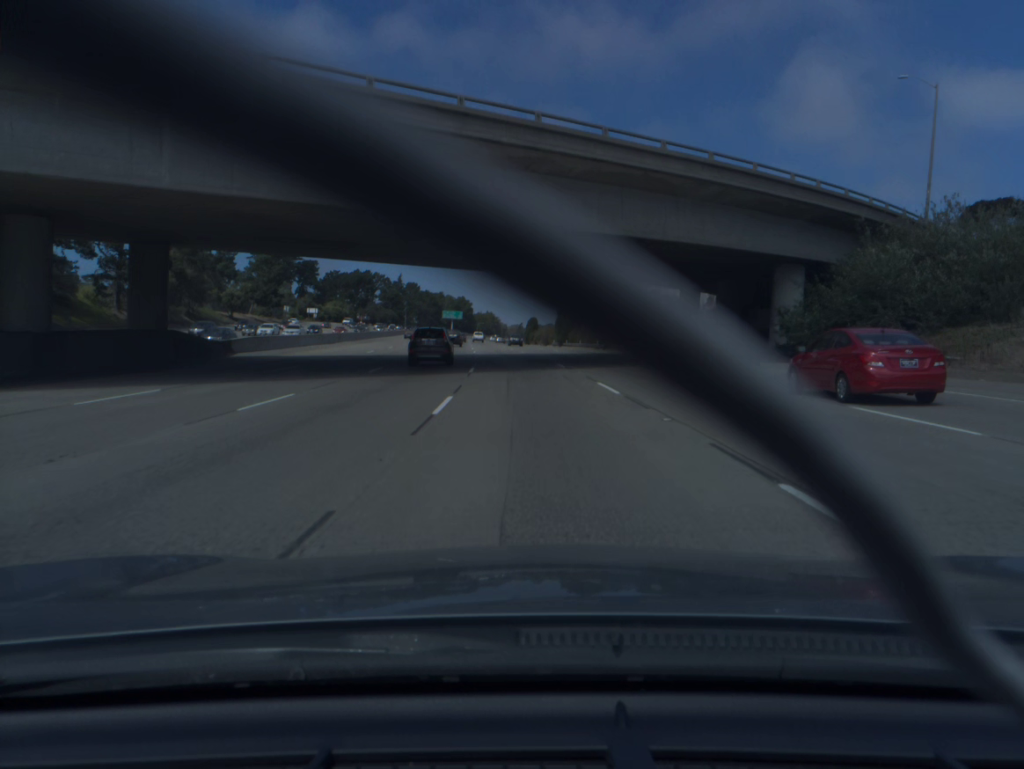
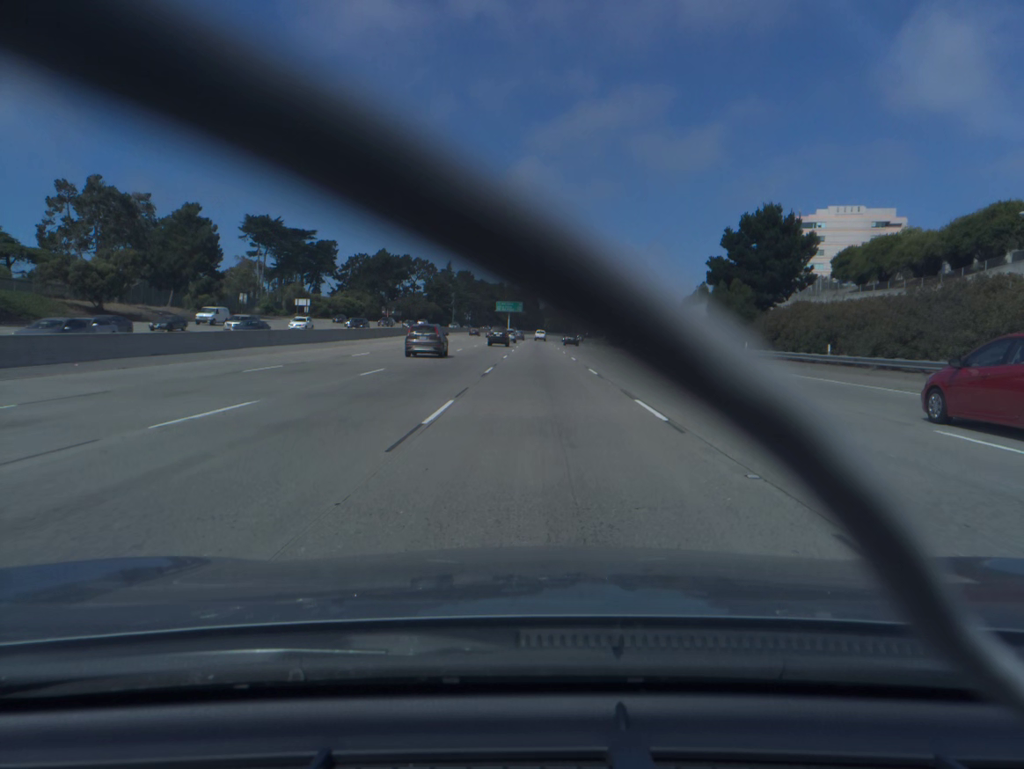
(-3.8, +73.7) m; -5°
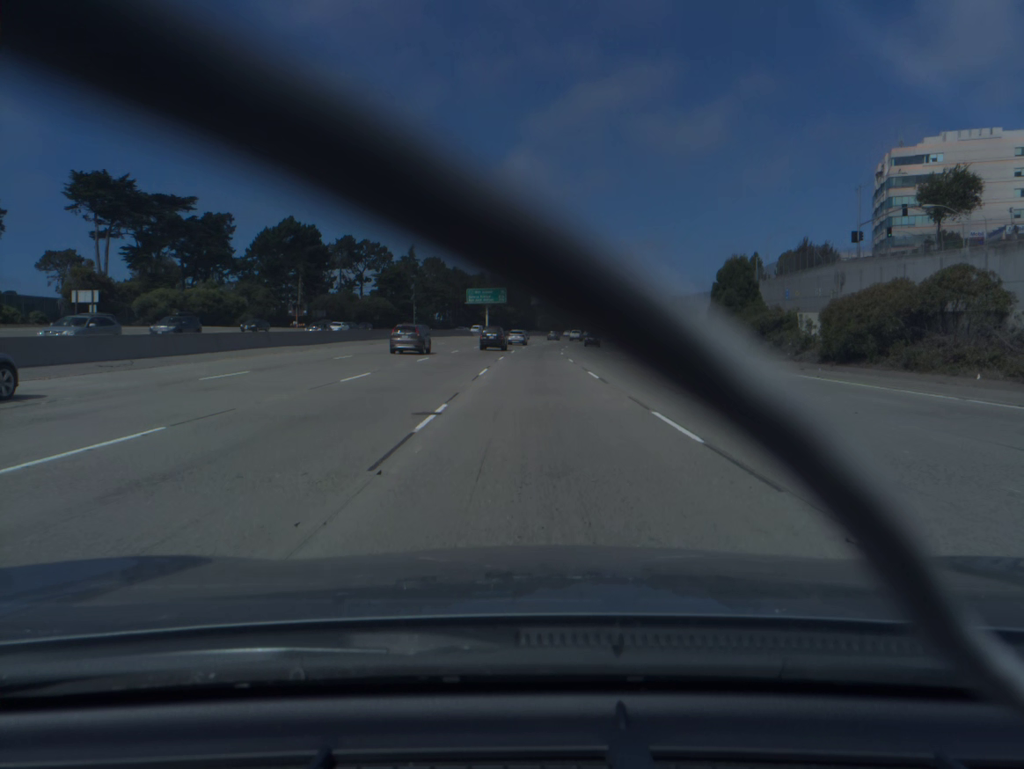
(+0.2, +73.8) m; +1°
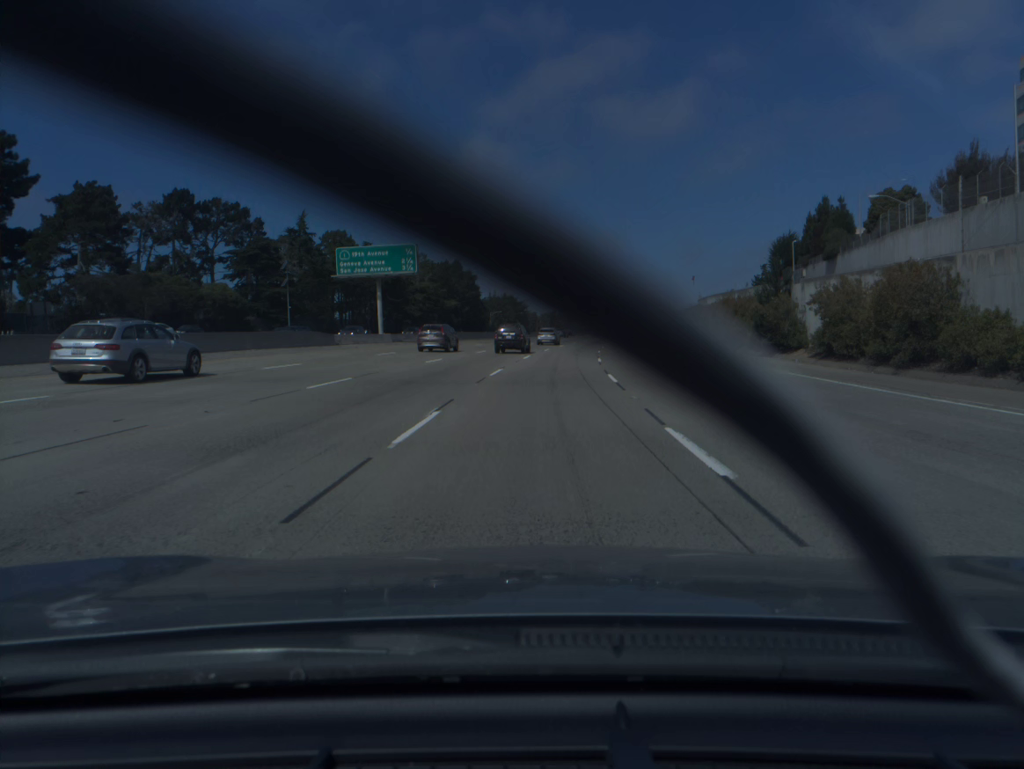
(+1.1, +73.9) m; +3°
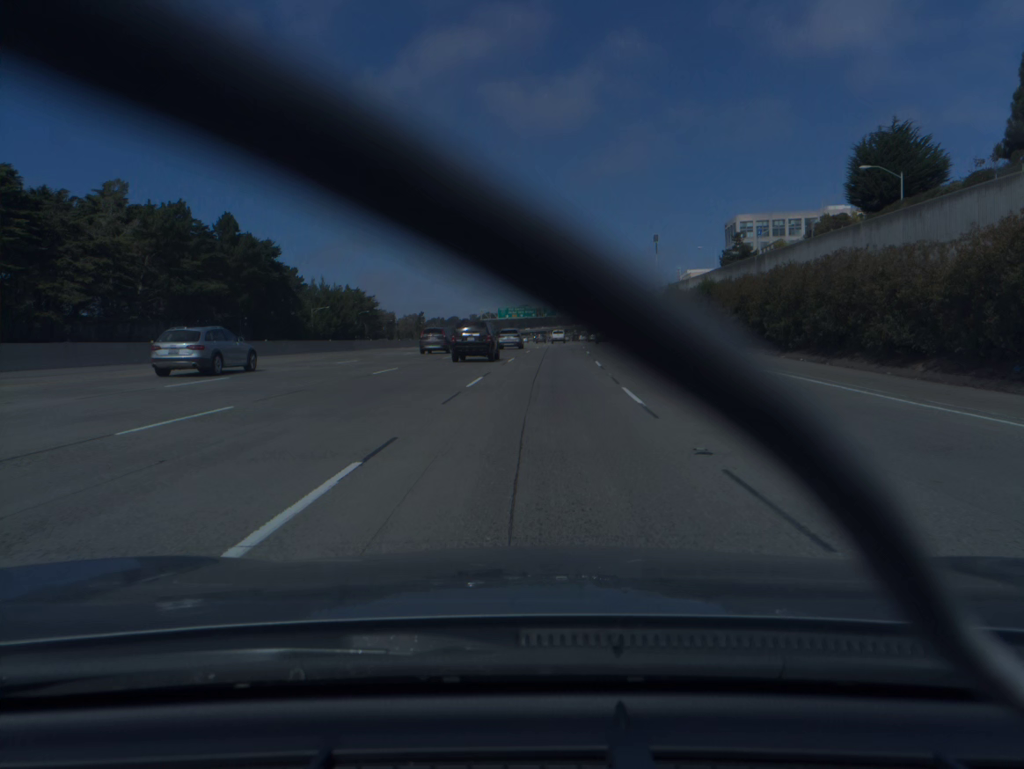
(+7.5, +92.4) m; +9°
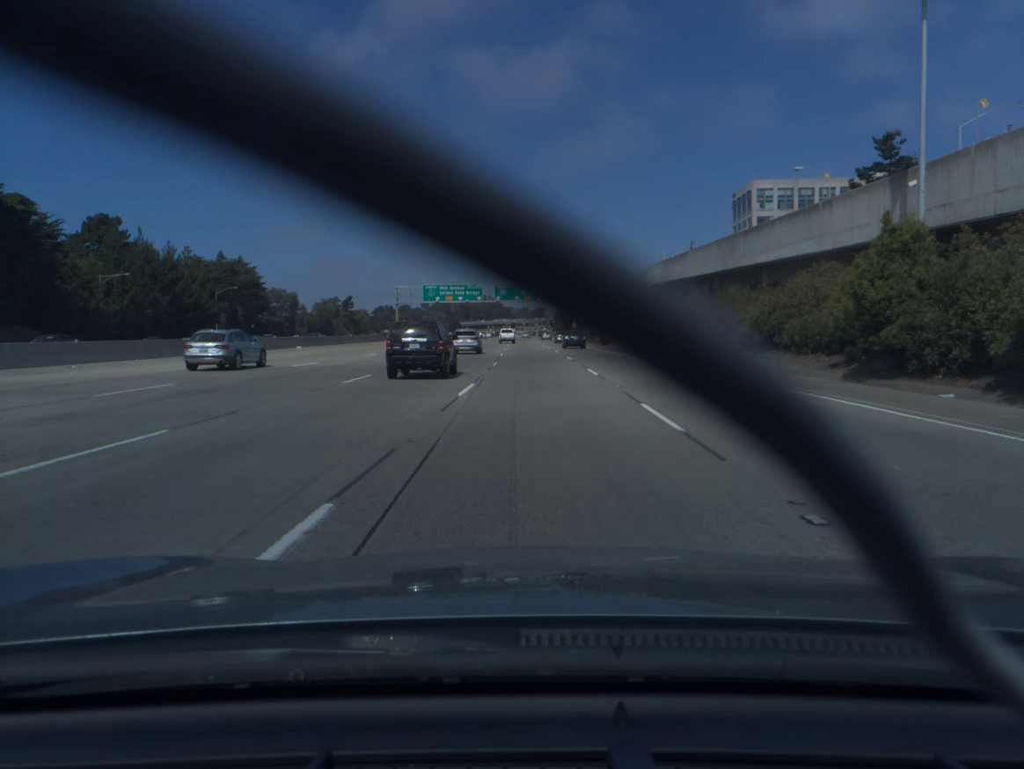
(+2.7, +74.4) m; +3°
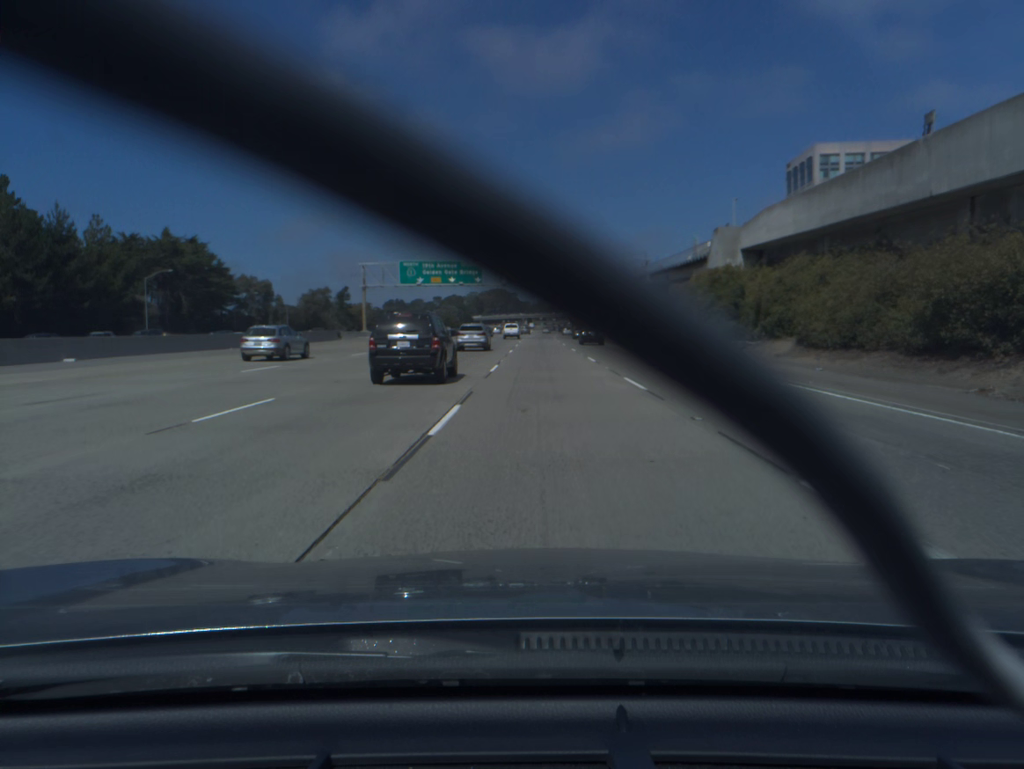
(-0.3, +36.4) m; -1°
